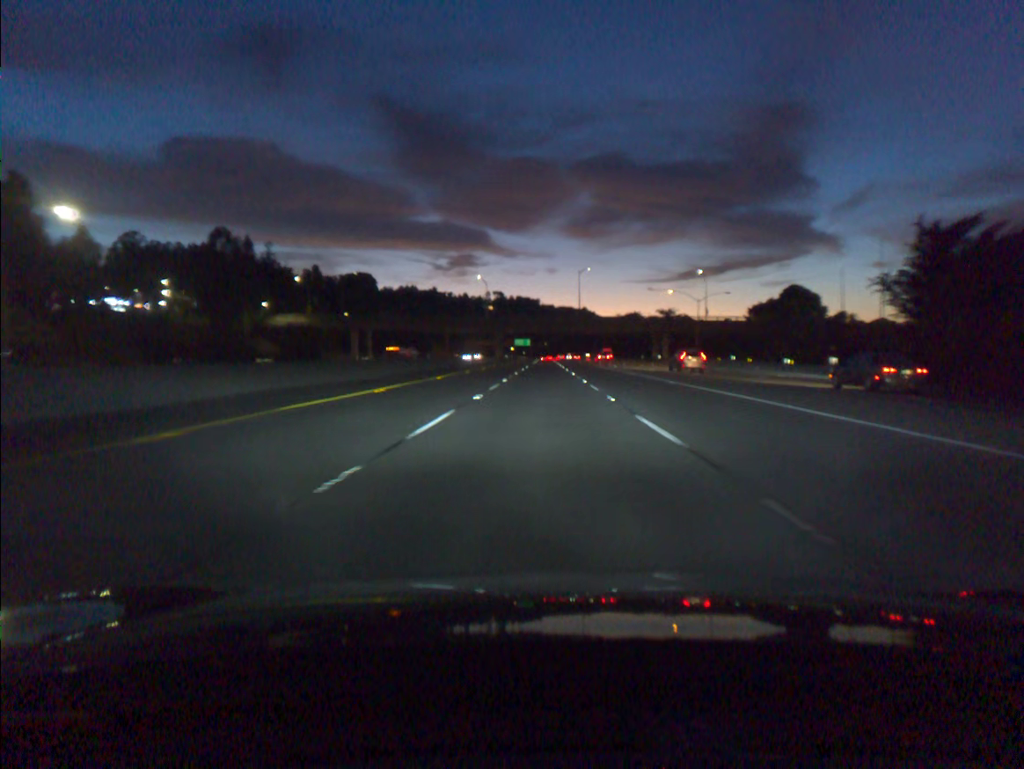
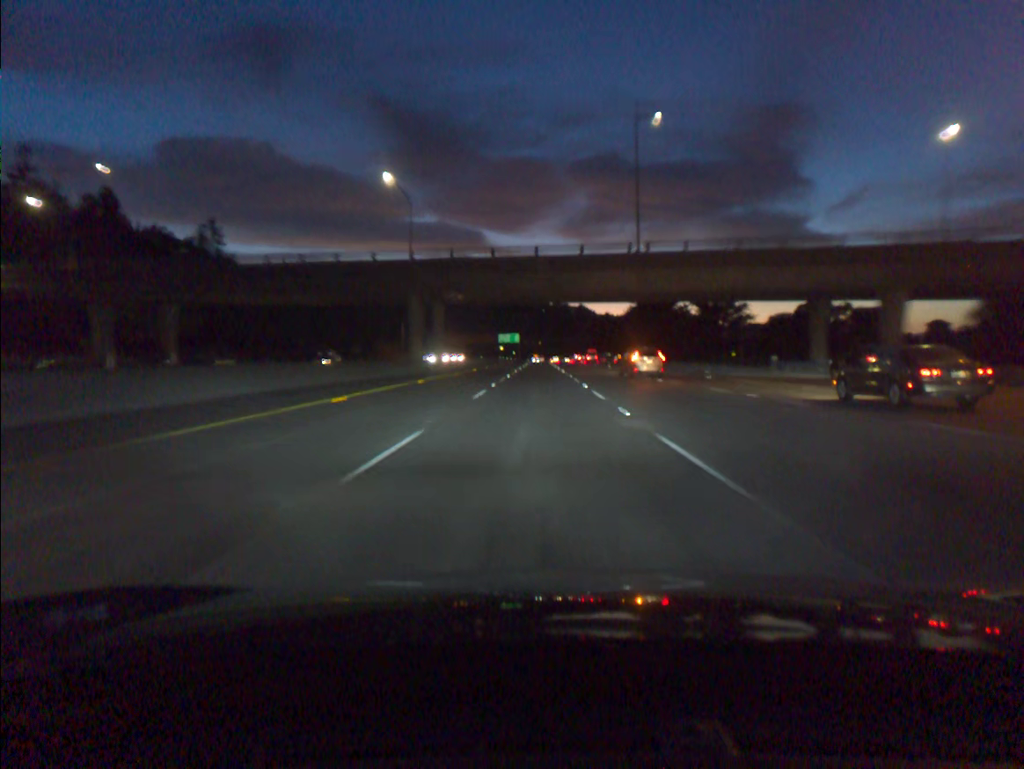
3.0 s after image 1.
(+0.5, +90.7) m; 0°
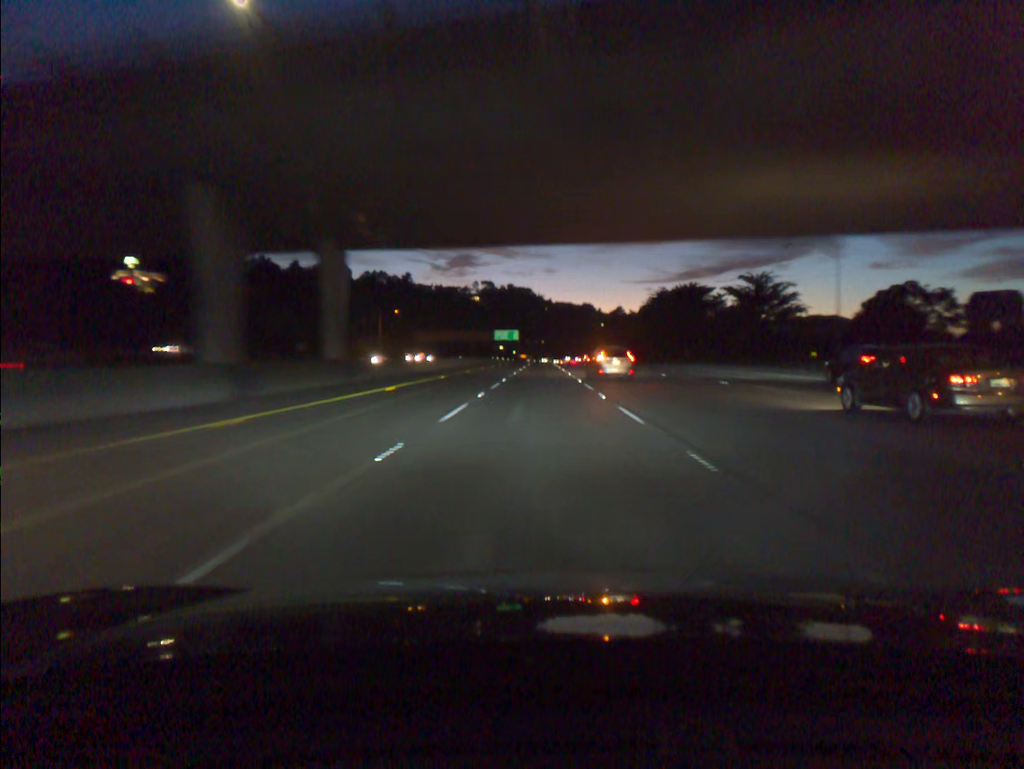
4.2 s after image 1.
(-0.1, +36.3) m; 0°
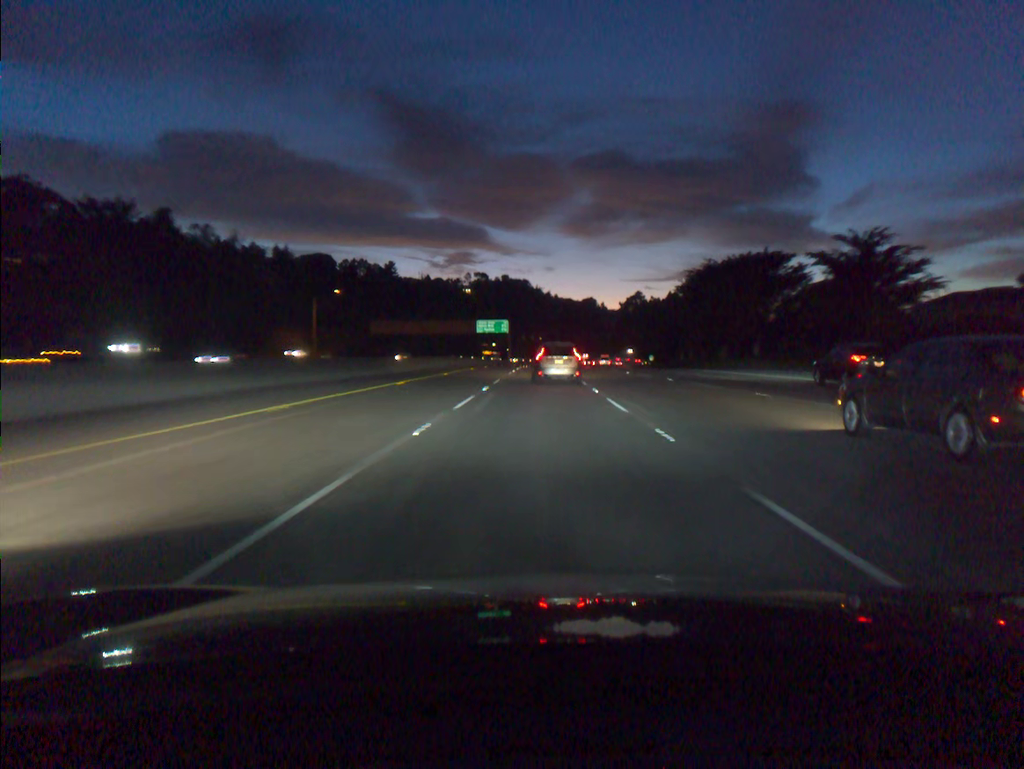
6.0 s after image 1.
(0.0, +54.5) m; 0°
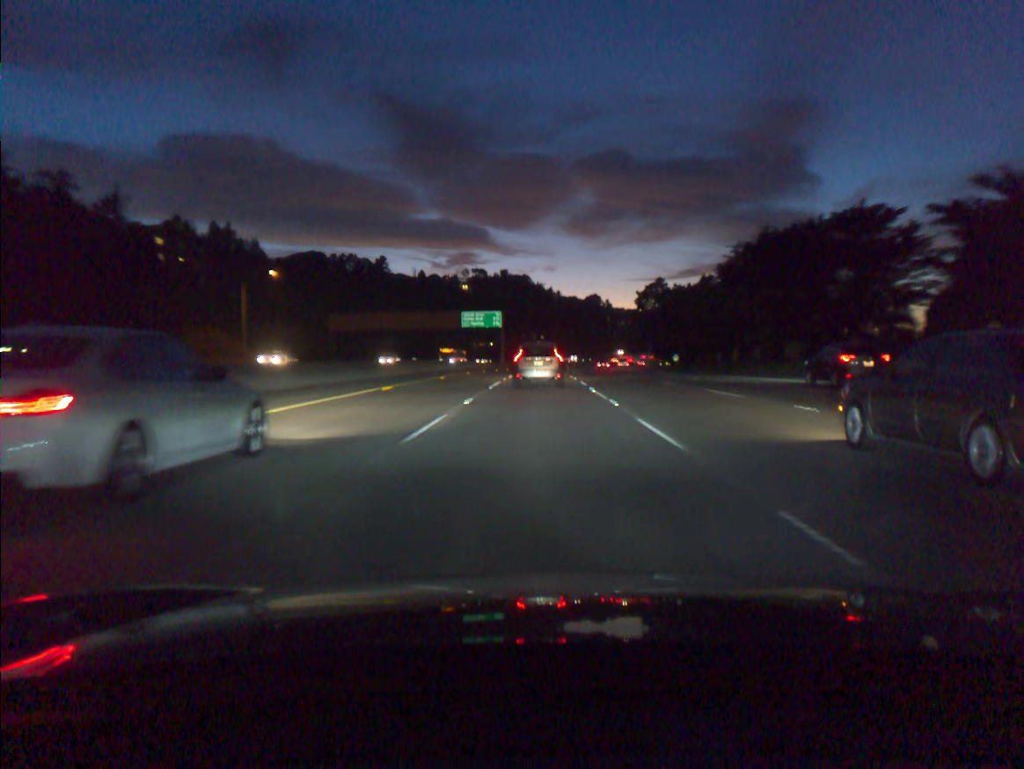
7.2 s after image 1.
(0.0, +35.2) m; 0°
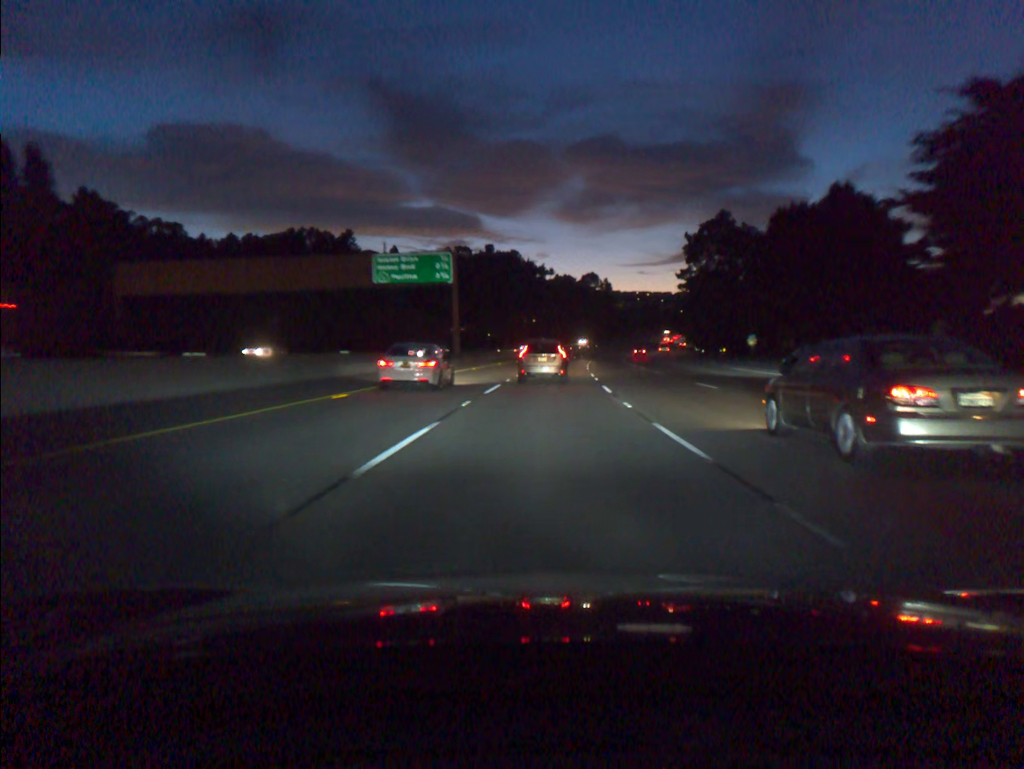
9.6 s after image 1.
(+0.1, +66.3) m; +1°
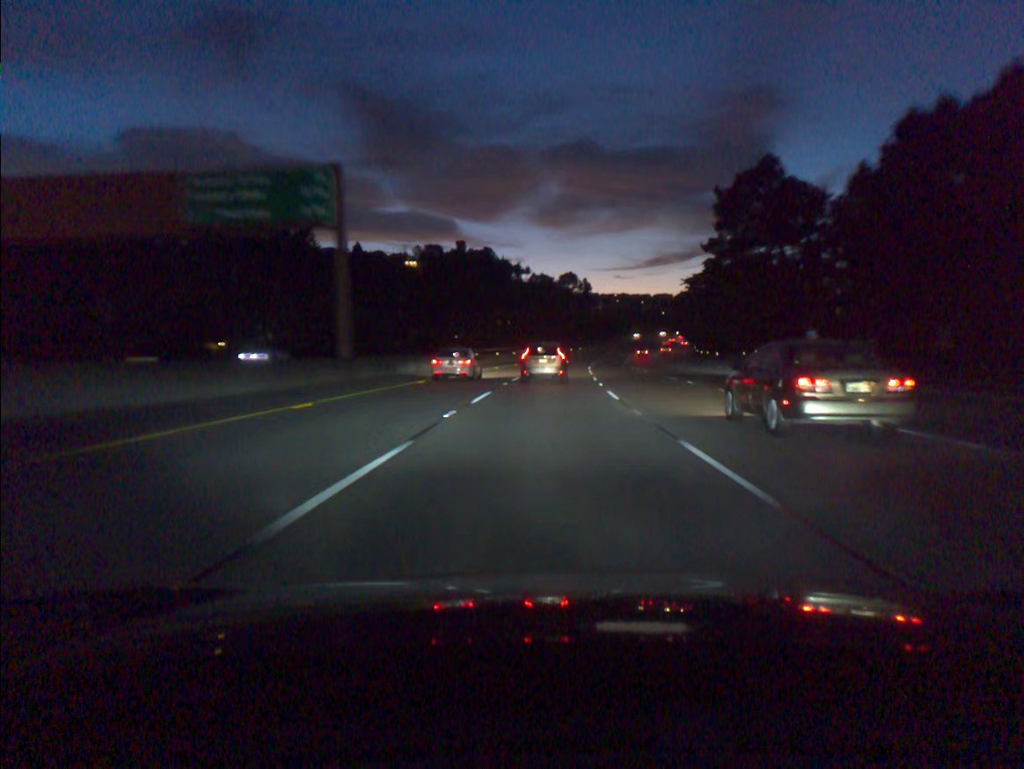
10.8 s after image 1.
(+0.4, +32.0) m; +2°
